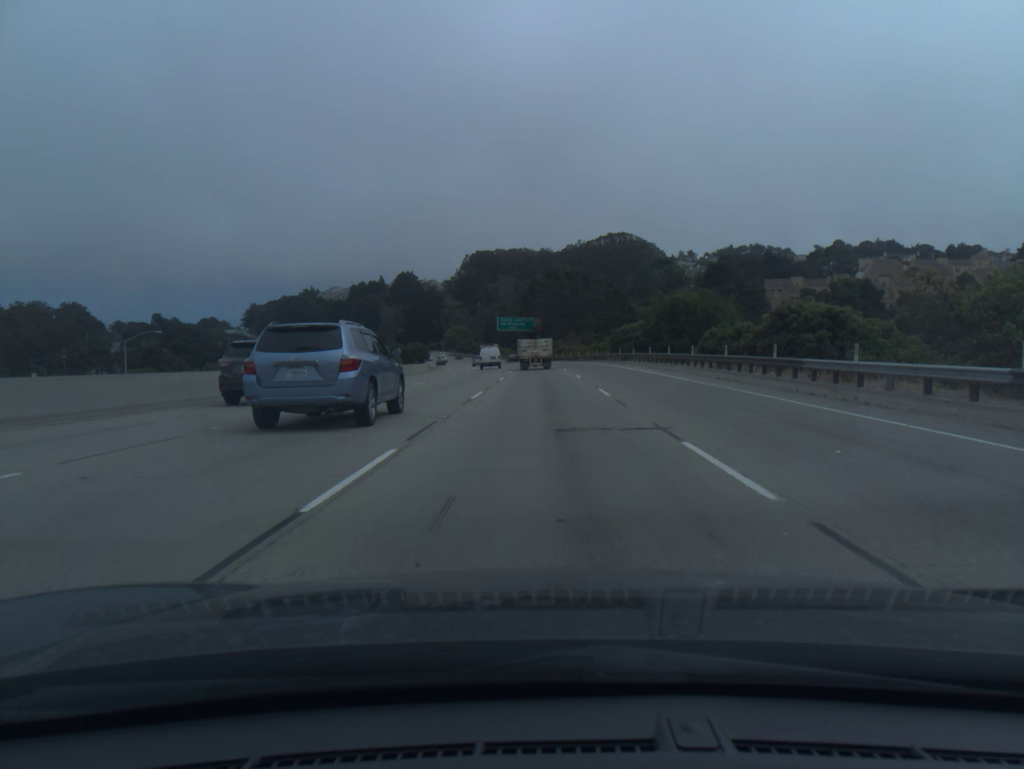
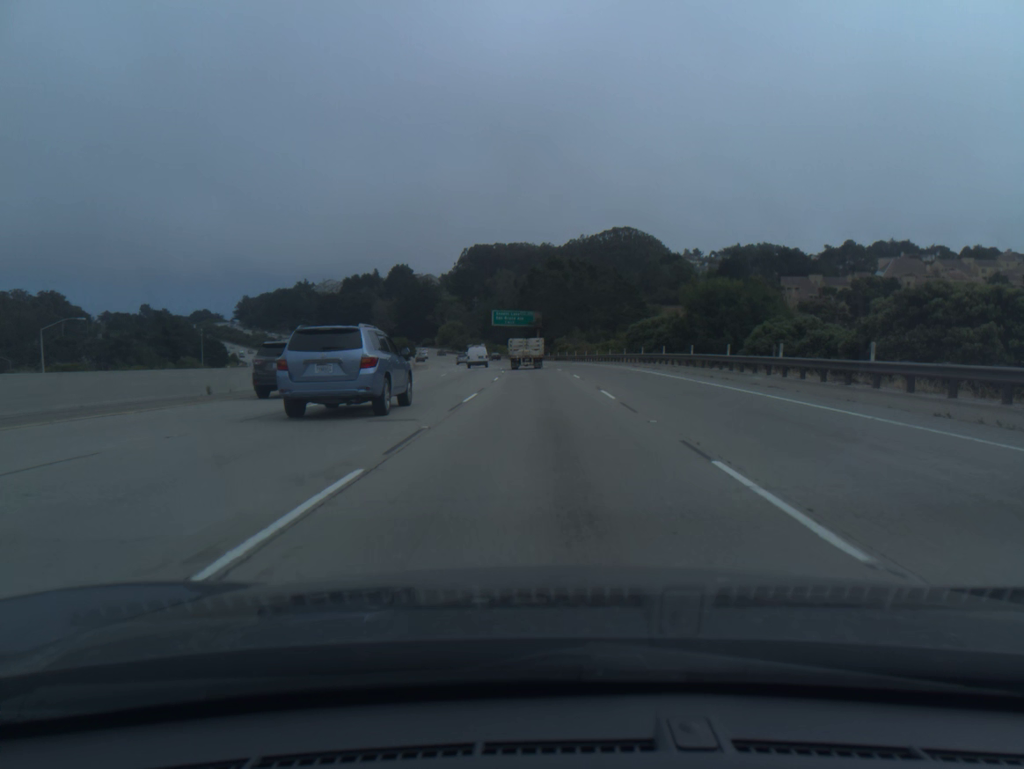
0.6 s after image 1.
(0.0, +16.4) m; 0°
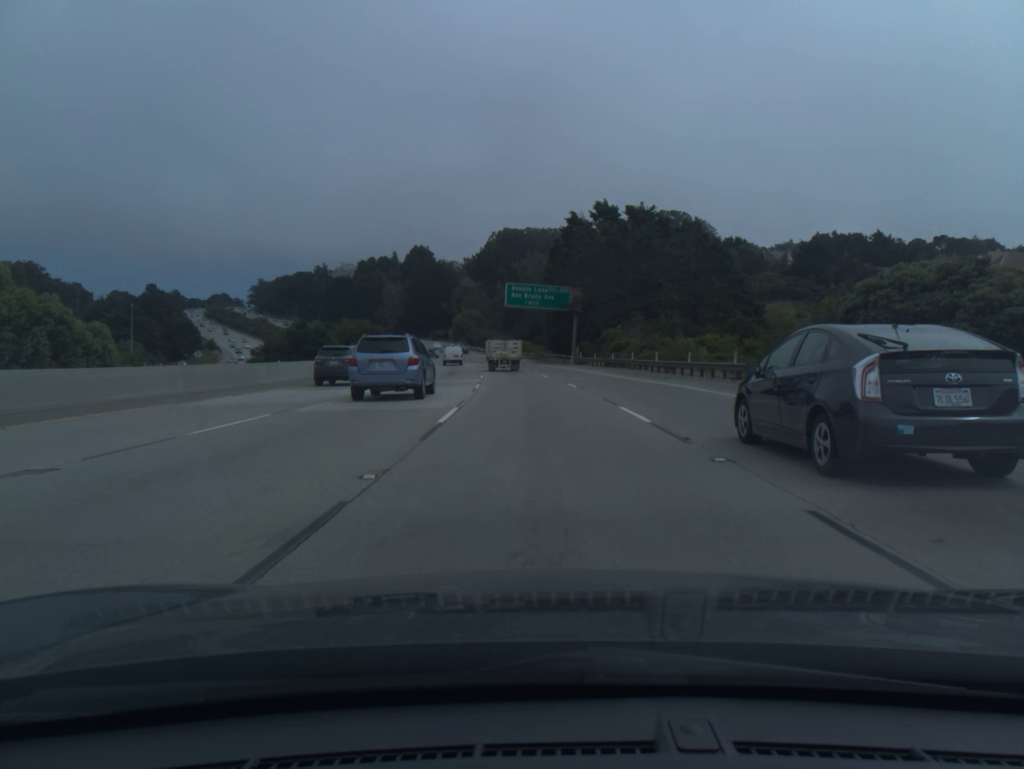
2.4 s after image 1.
(-0.7, +49.1) m; -2°
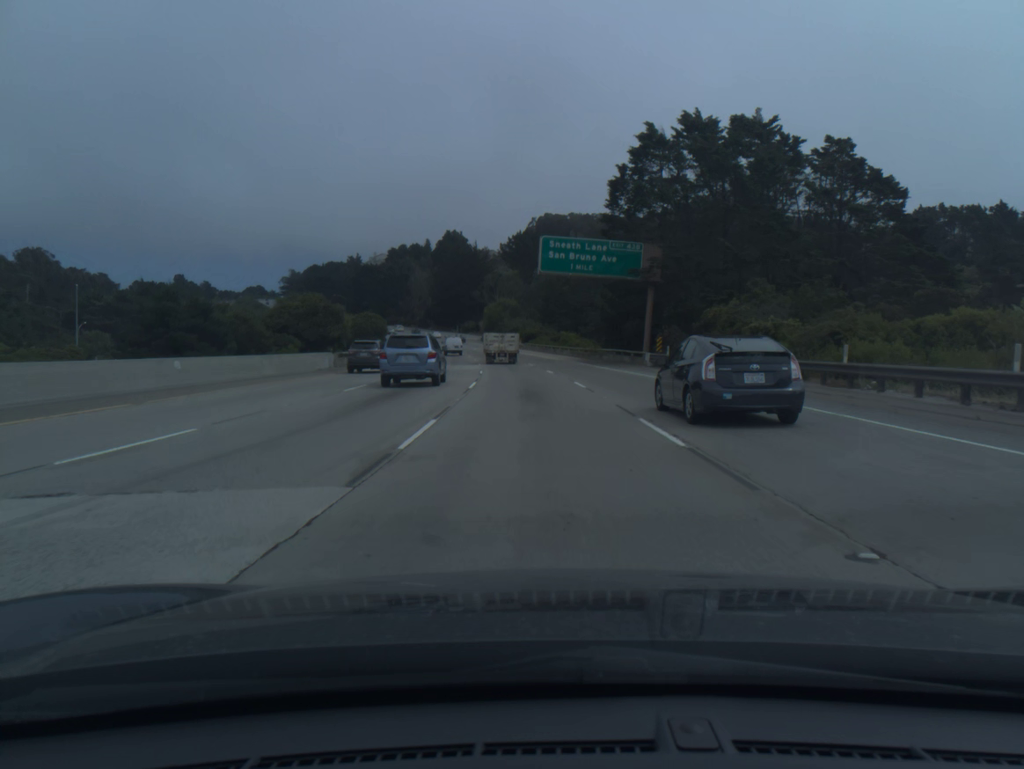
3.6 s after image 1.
(-0.8, +32.7) m; -3°
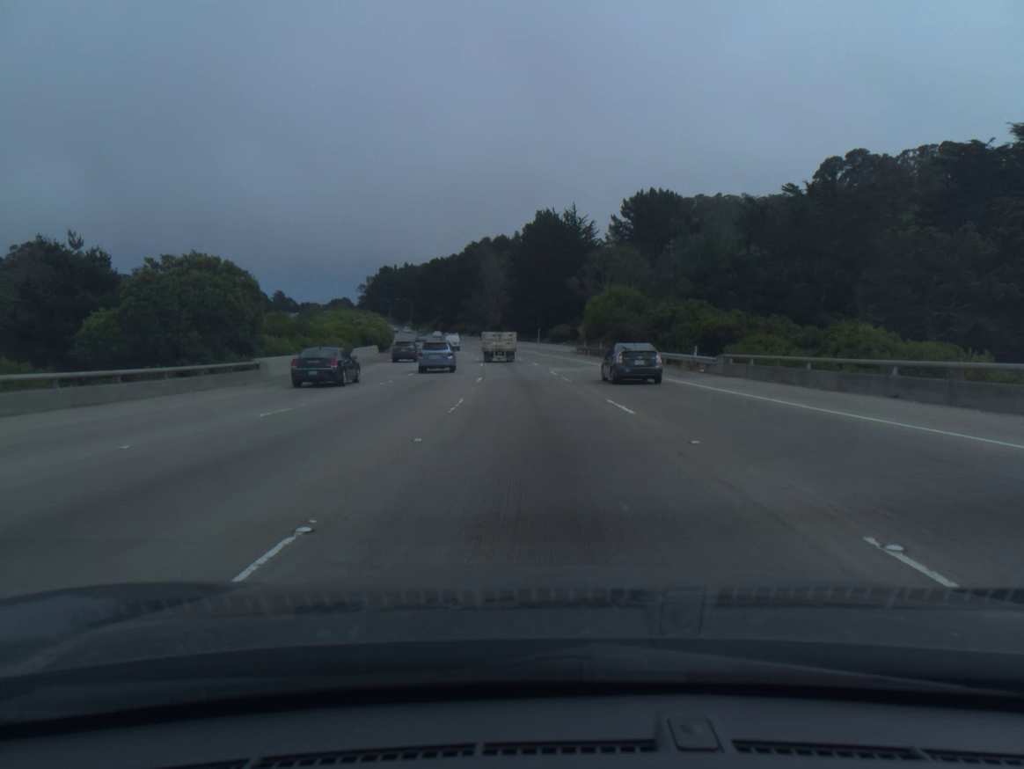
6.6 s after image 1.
(-5.5, +81.7) m; -7°
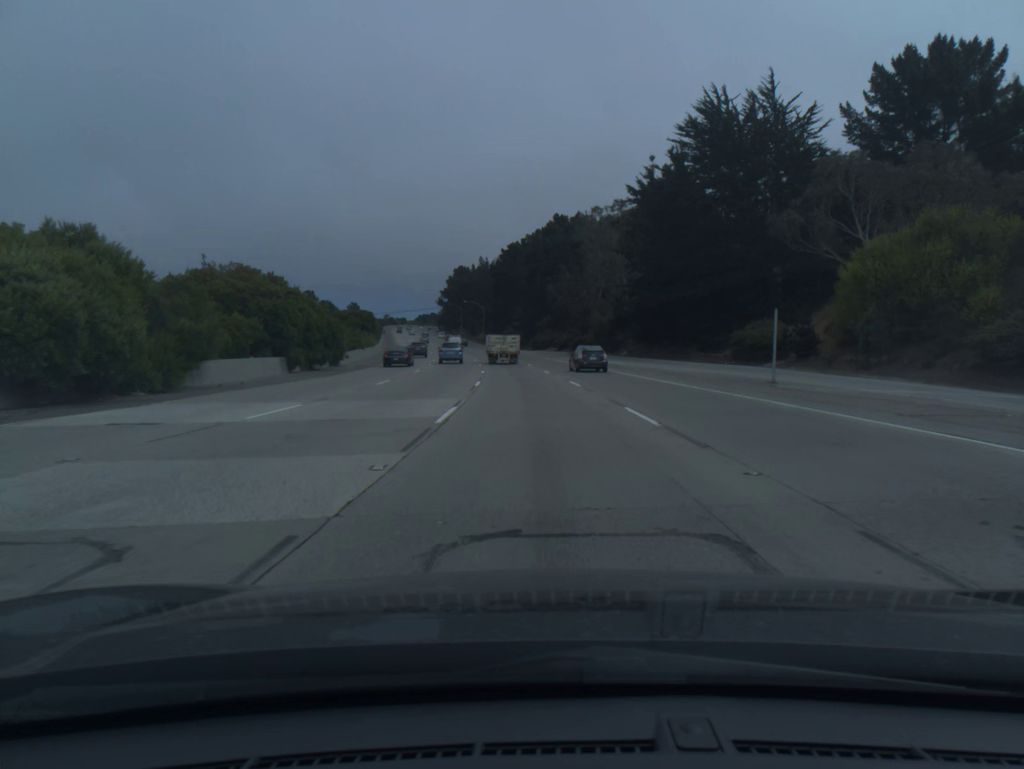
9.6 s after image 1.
(-5.4, +81.8) m; -7°
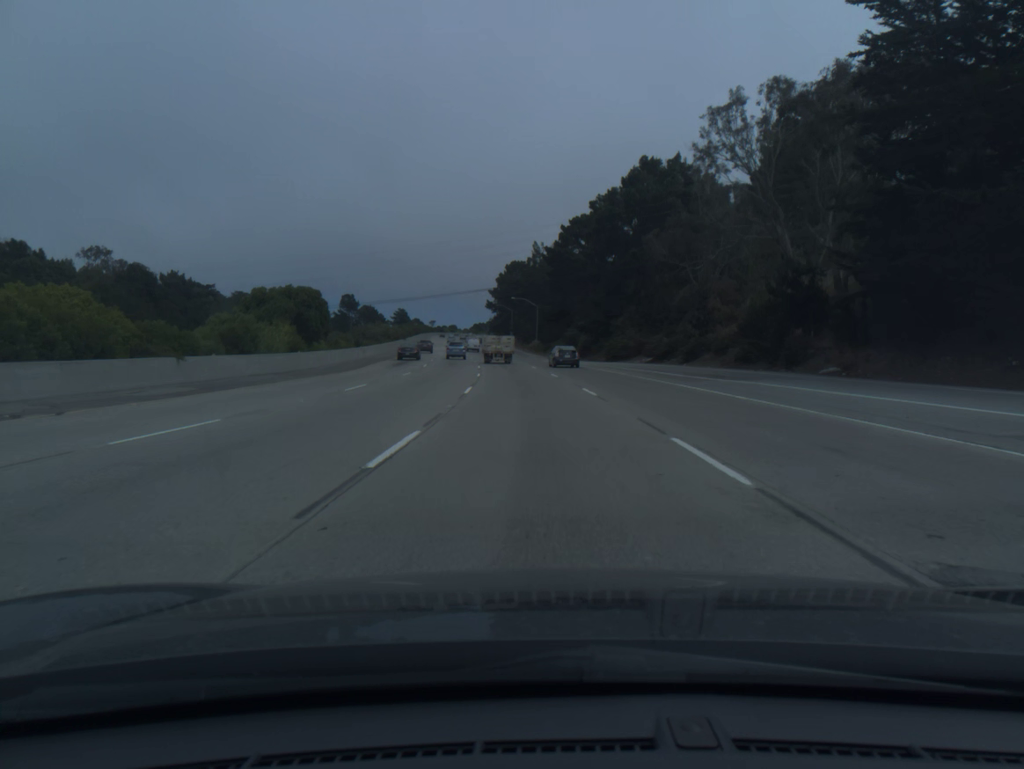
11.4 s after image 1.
(-1.9, +49.0) m; -4°
